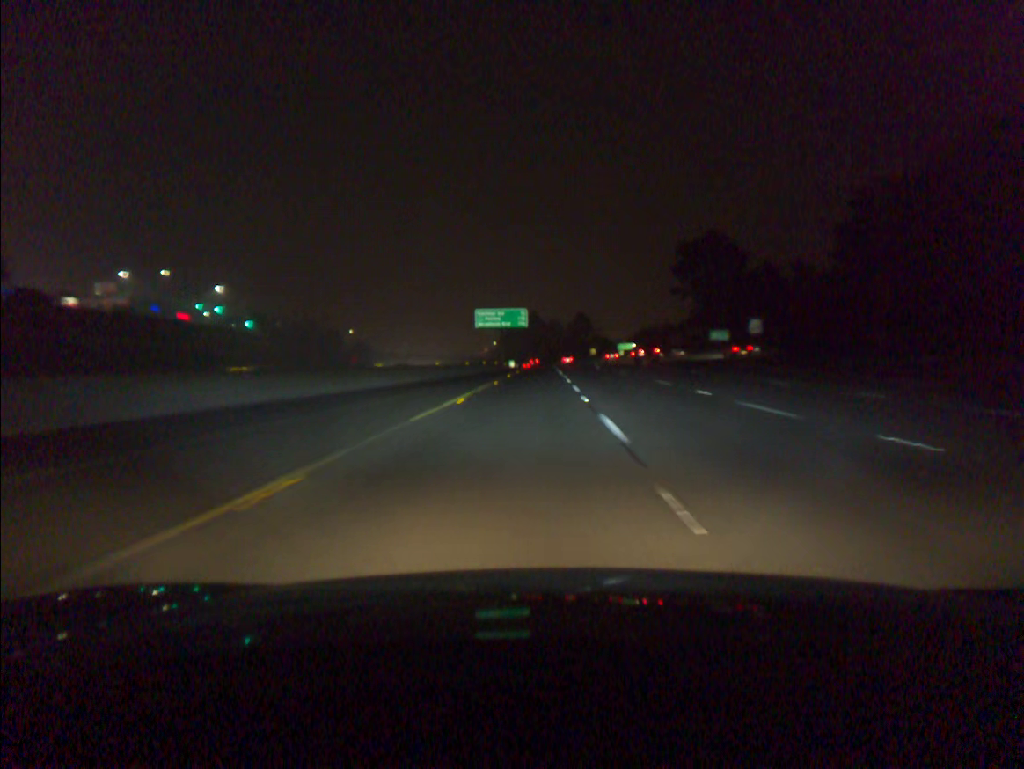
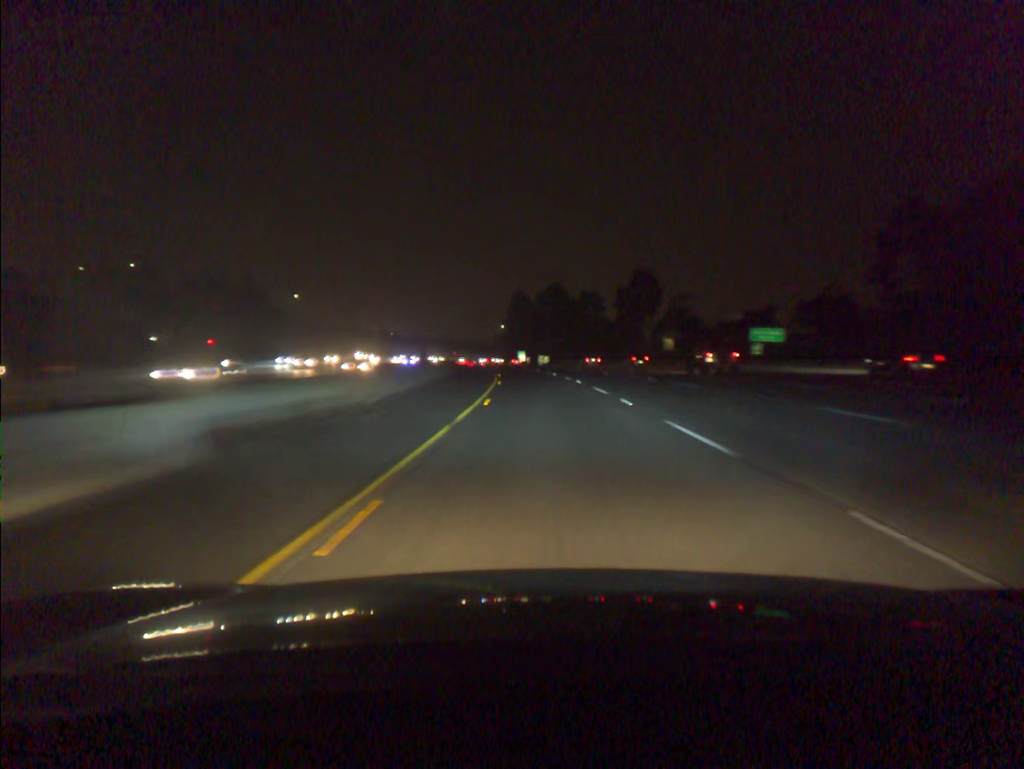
(-0.4, +103.6) m; -1°
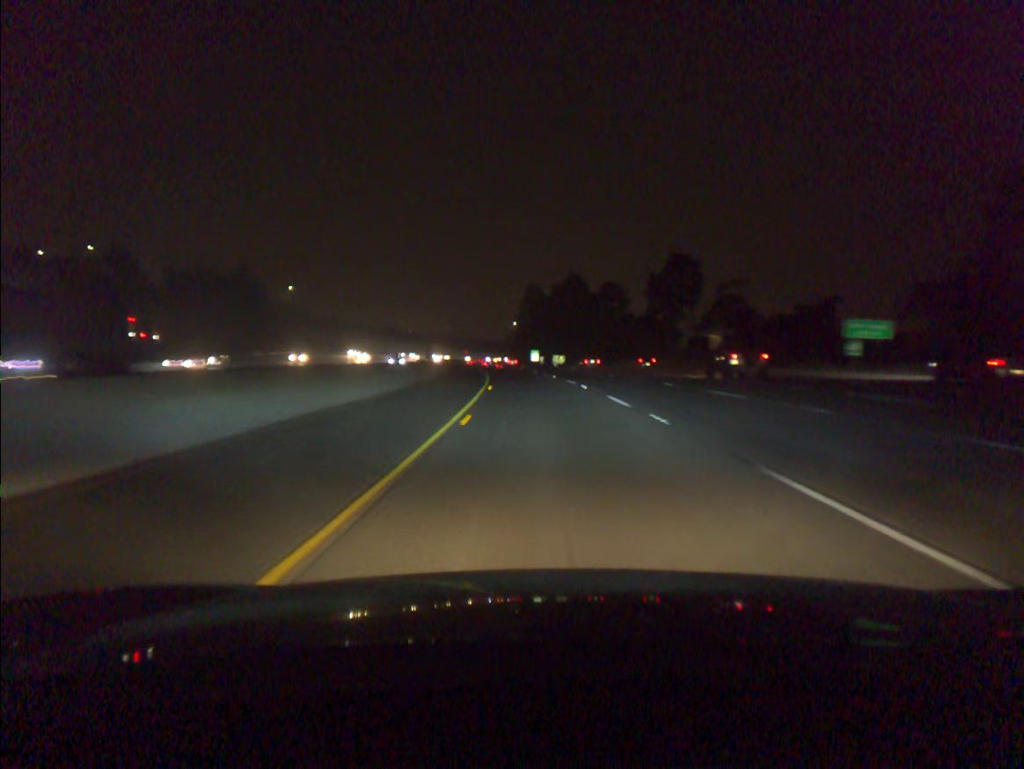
(-0.2, +20.4) m; -1°
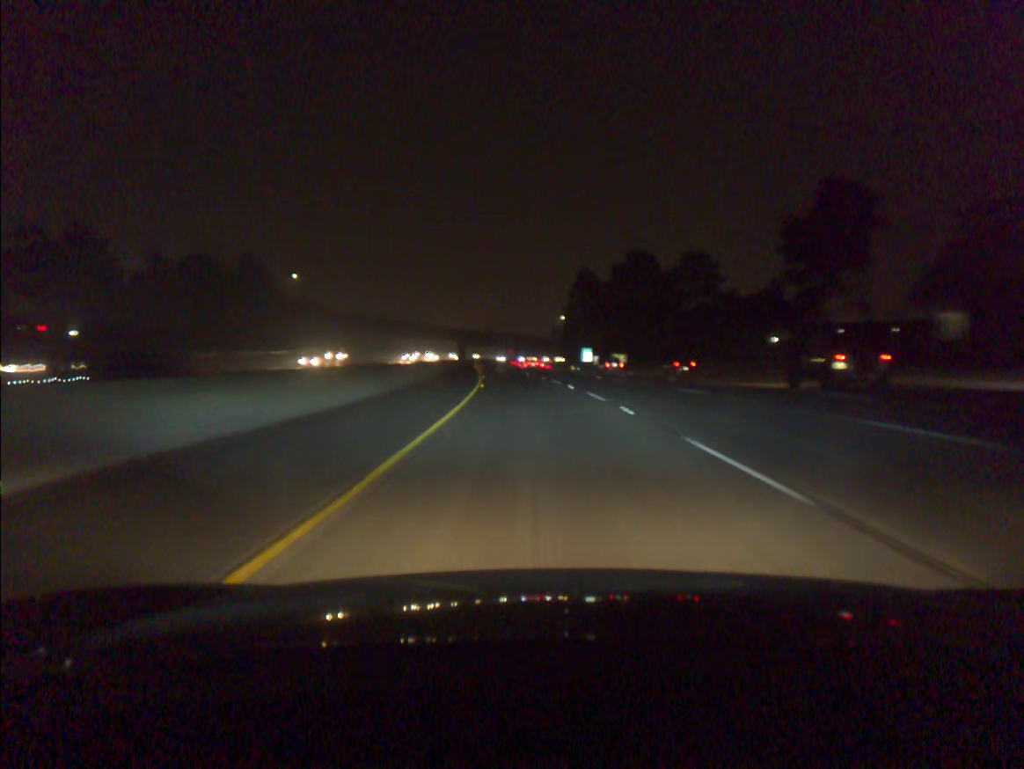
(-1.1, +40.8) m; -3°
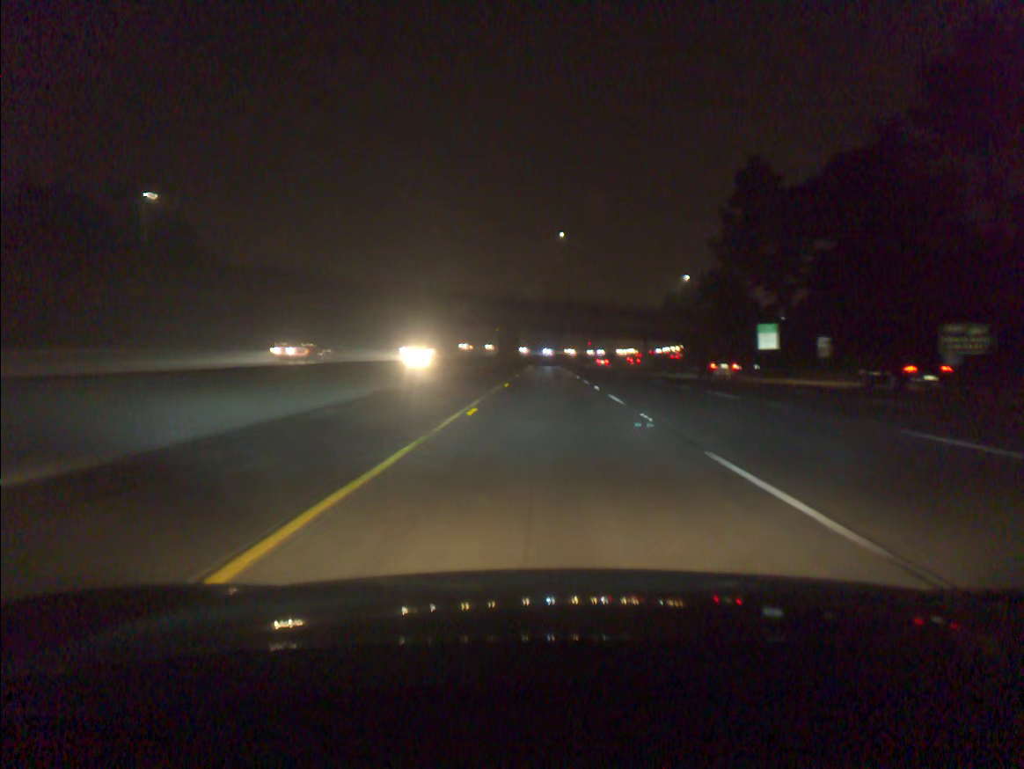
(-6.9, +102.9) m; -5°
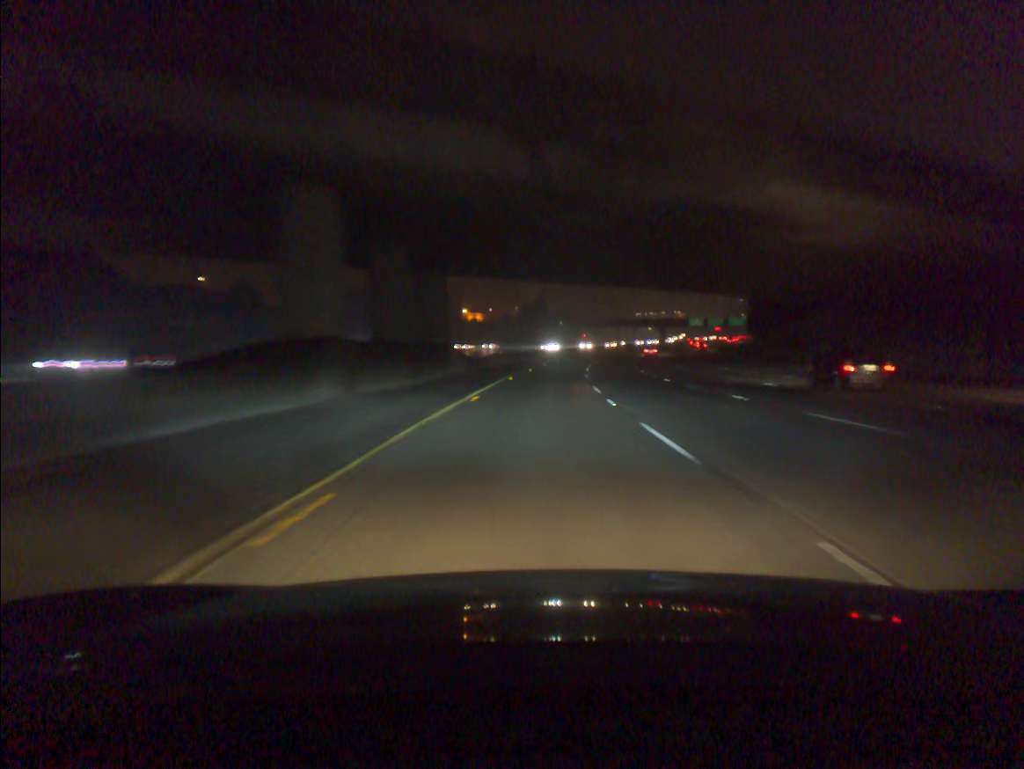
(+0.6, +83.8) m; +1°
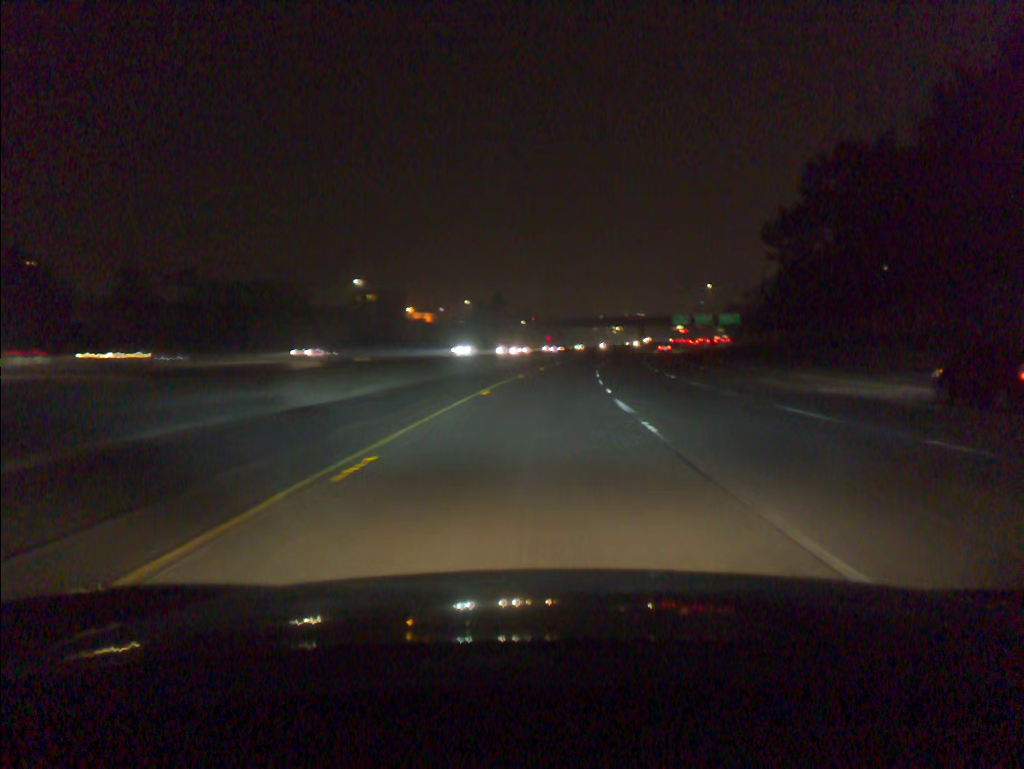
(+0.8, +41.6) m; +3°
